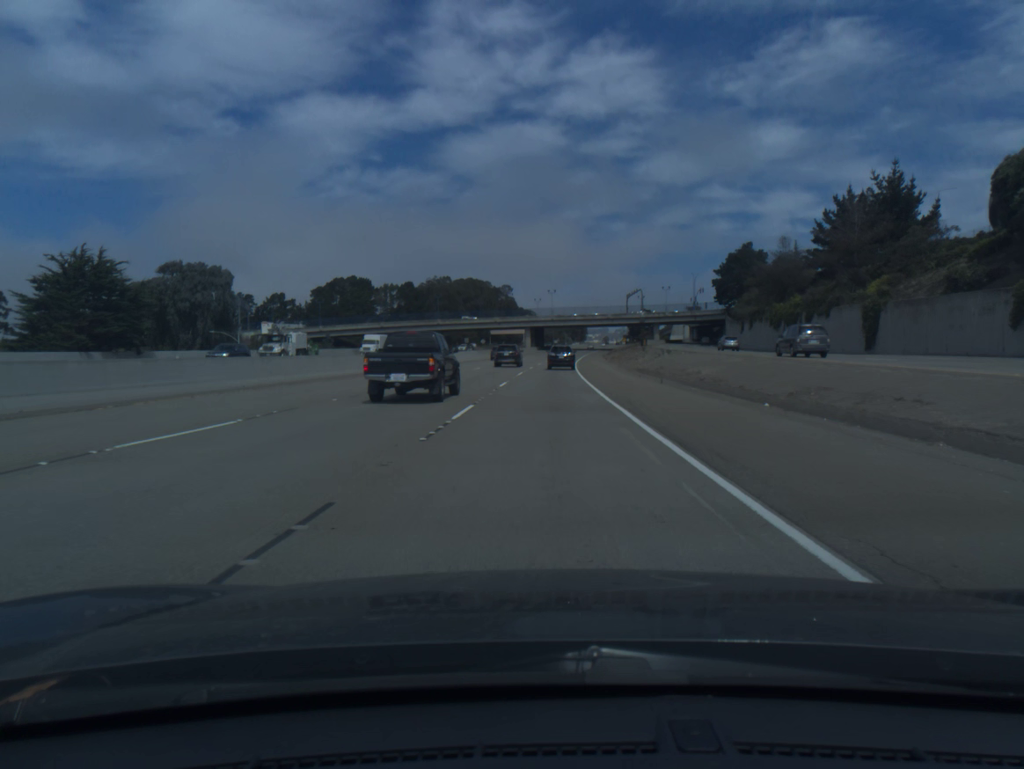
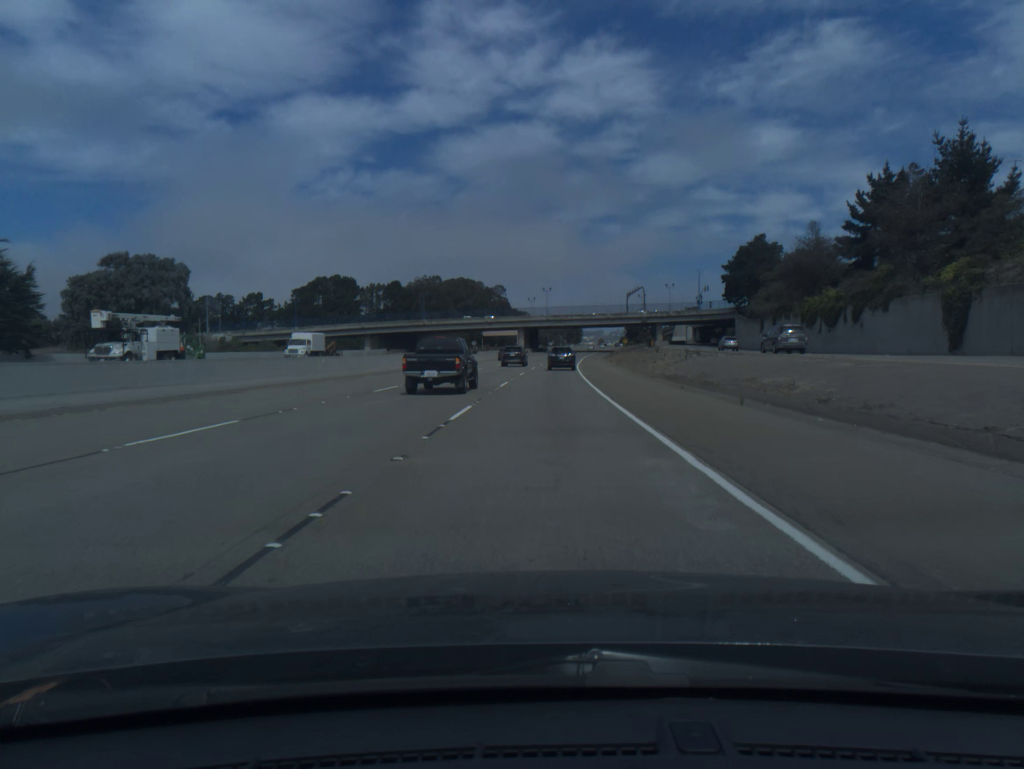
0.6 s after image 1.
(+0.1, +14.2) m; 0°
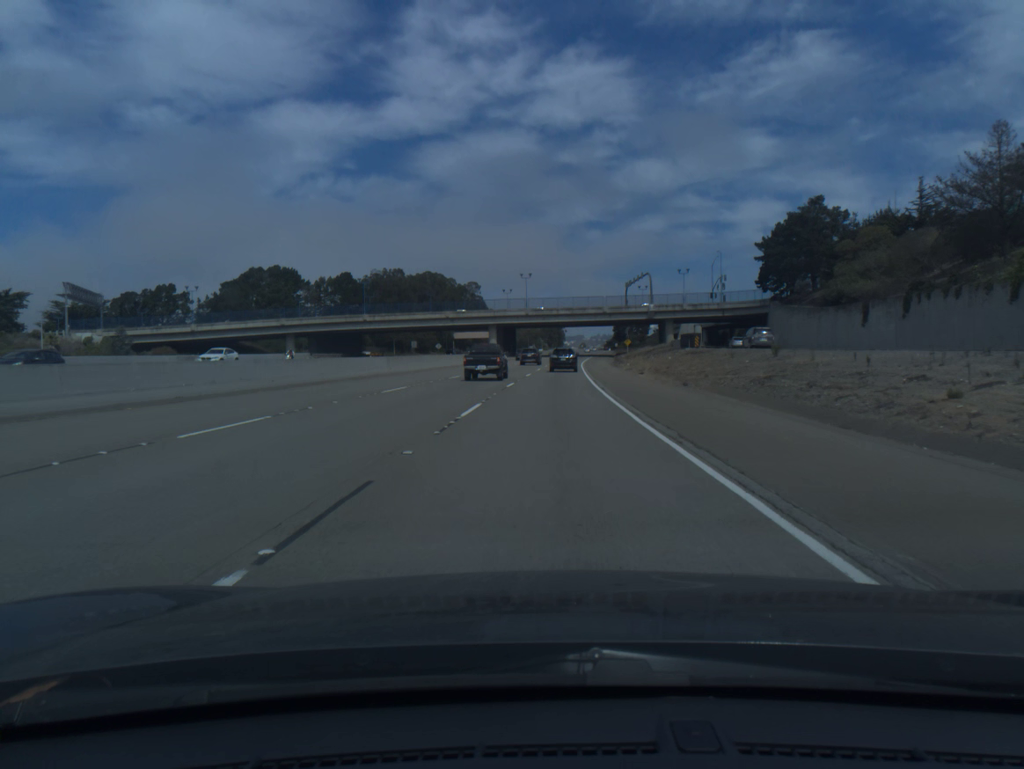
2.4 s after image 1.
(+0.5, +42.6) m; +1°
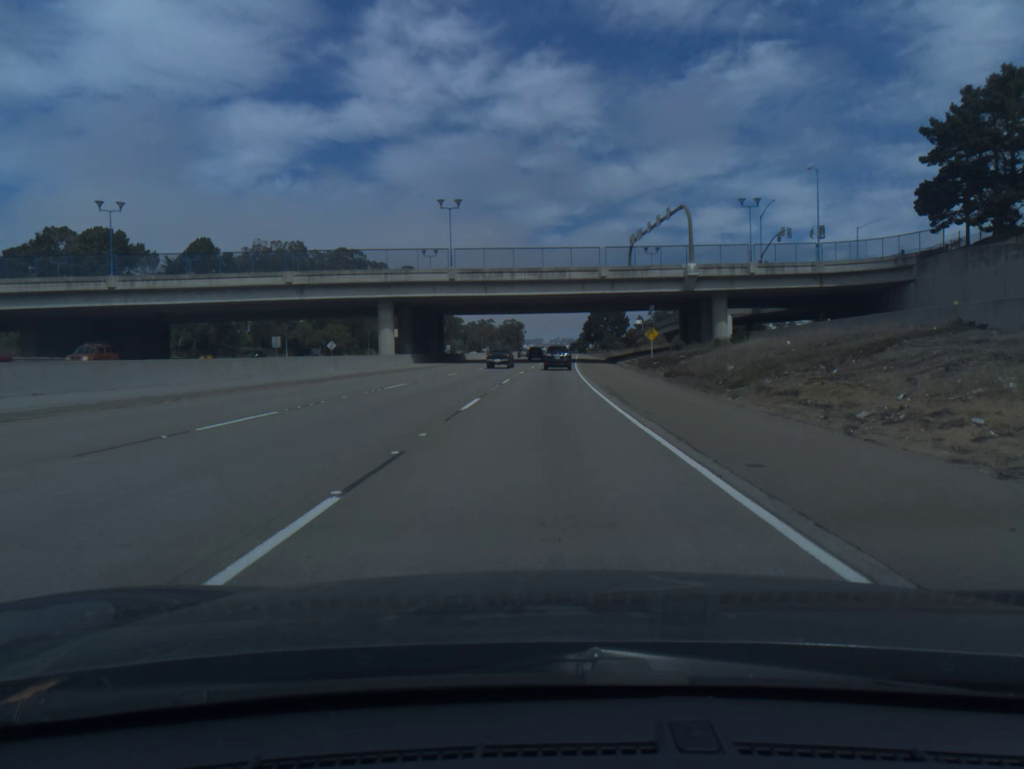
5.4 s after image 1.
(+1.9, +70.5) m; +3°
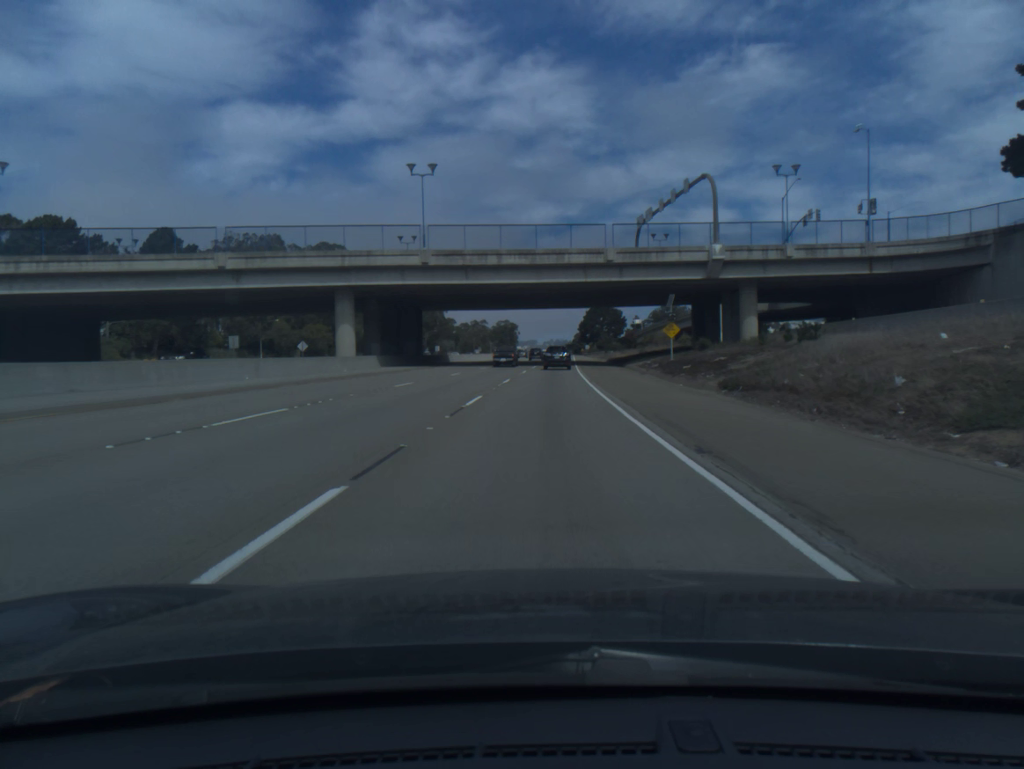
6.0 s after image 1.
(0.0, +14.0) m; 0°
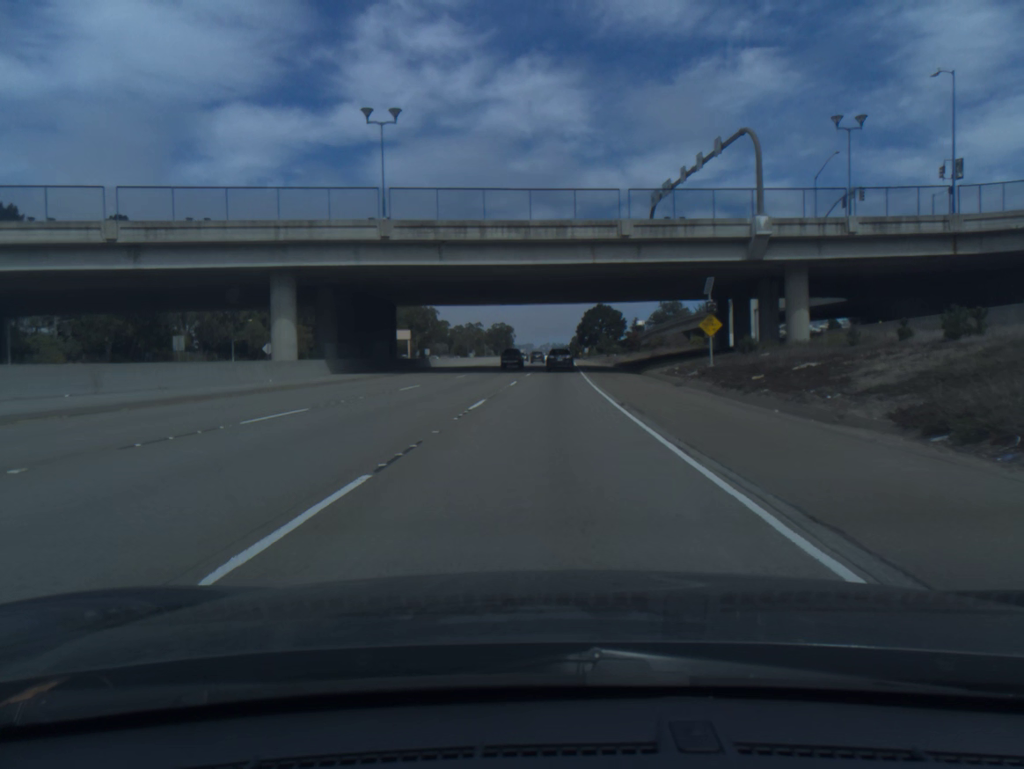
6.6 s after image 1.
(0.0, +14.0) m; 0°
